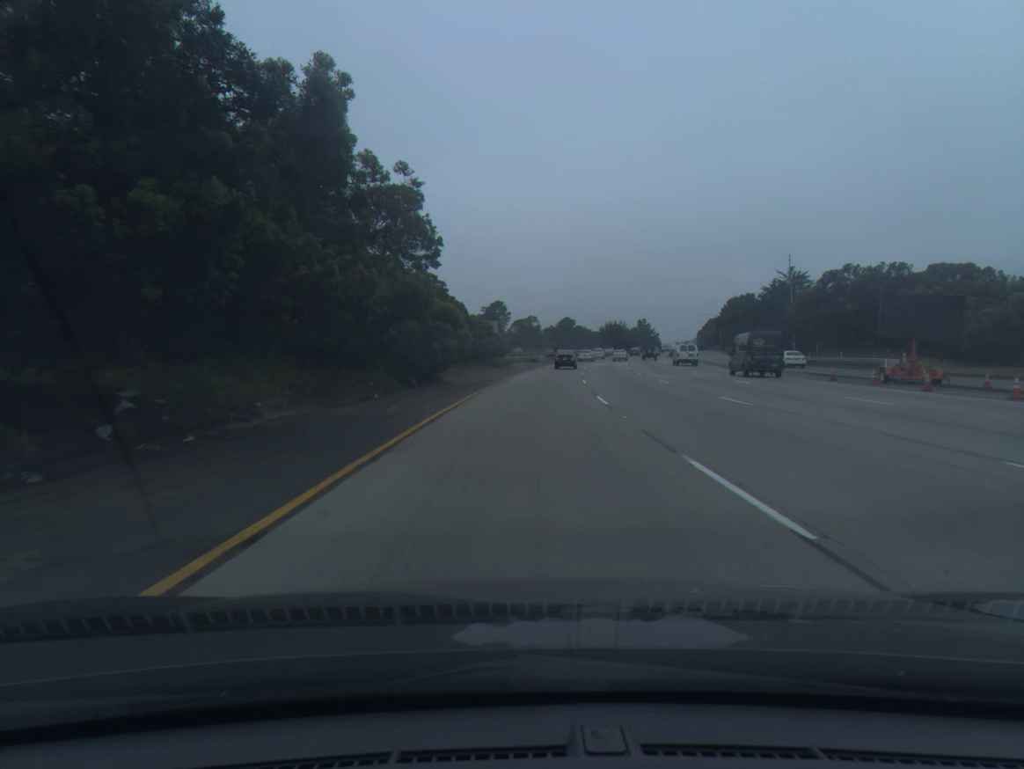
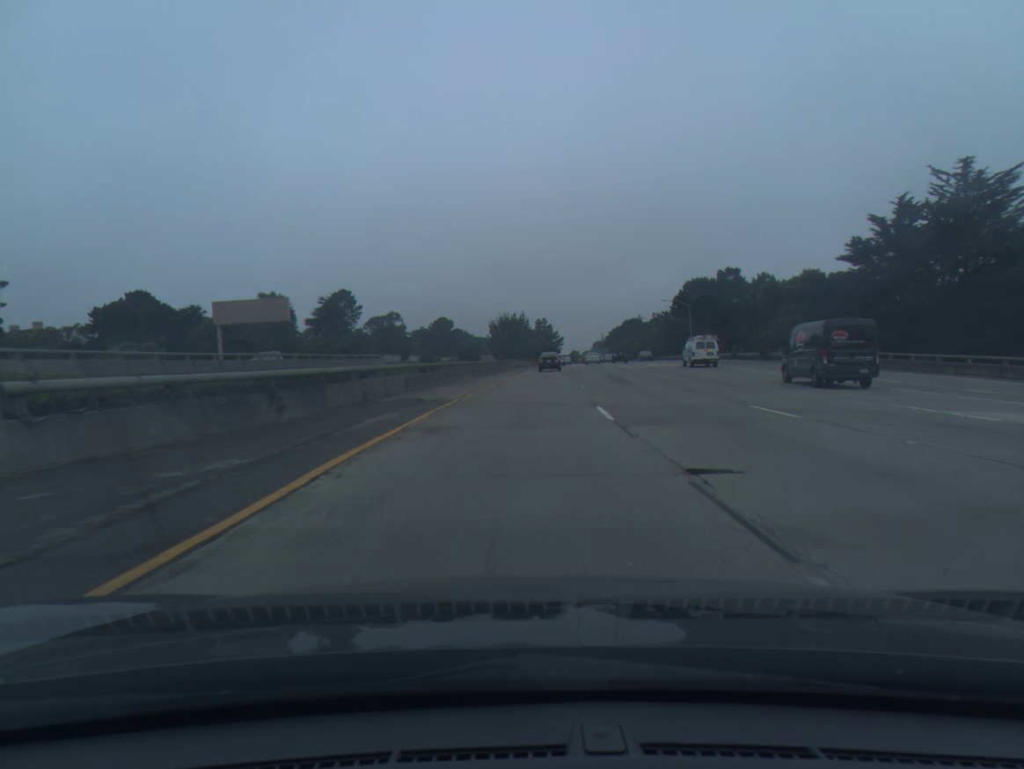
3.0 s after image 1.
(+7.4, +92.6) m; +9°
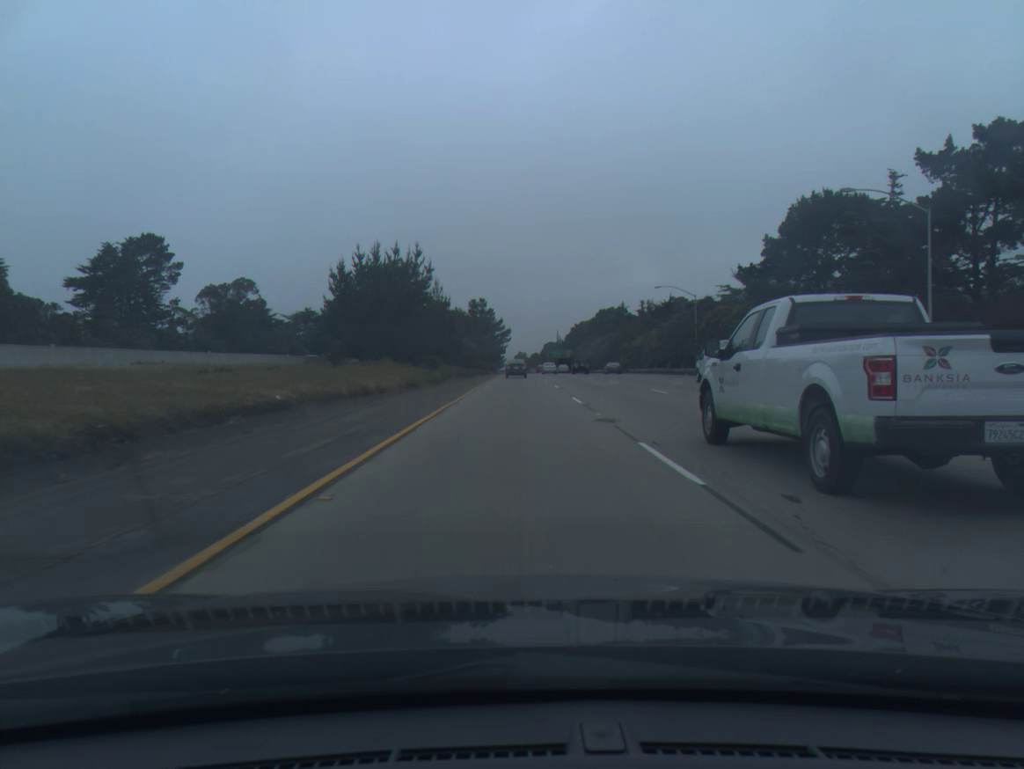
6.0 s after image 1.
(+4.7, +91.8) m; +4°
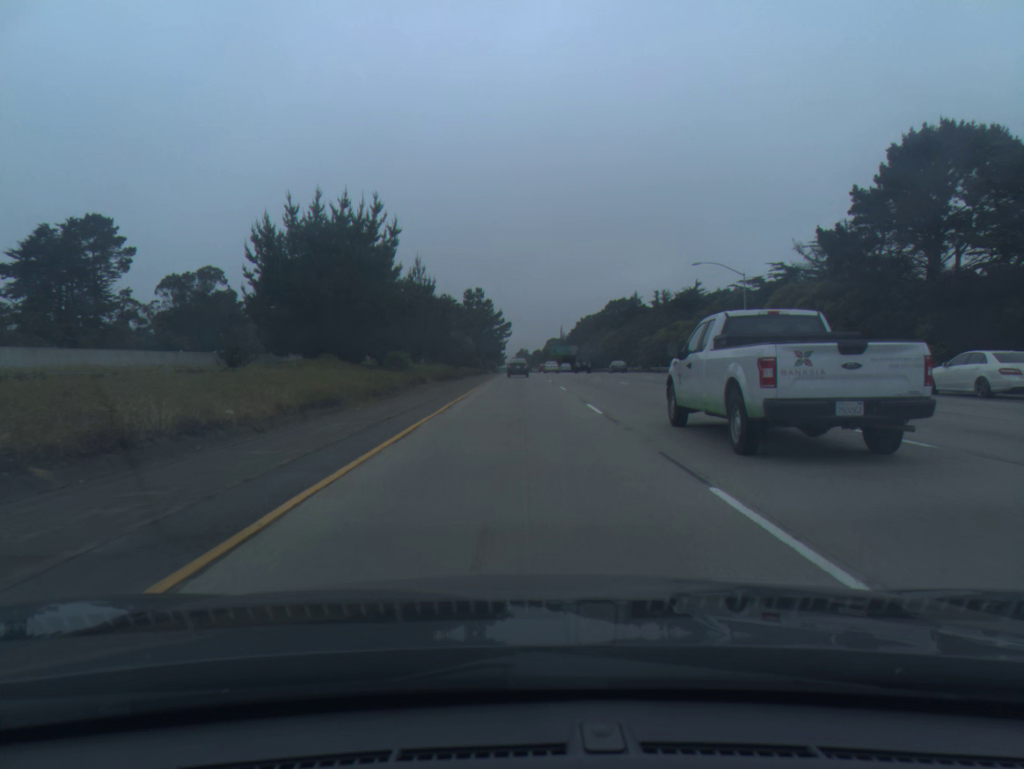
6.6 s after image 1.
(0.0, +18.7) m; 0°
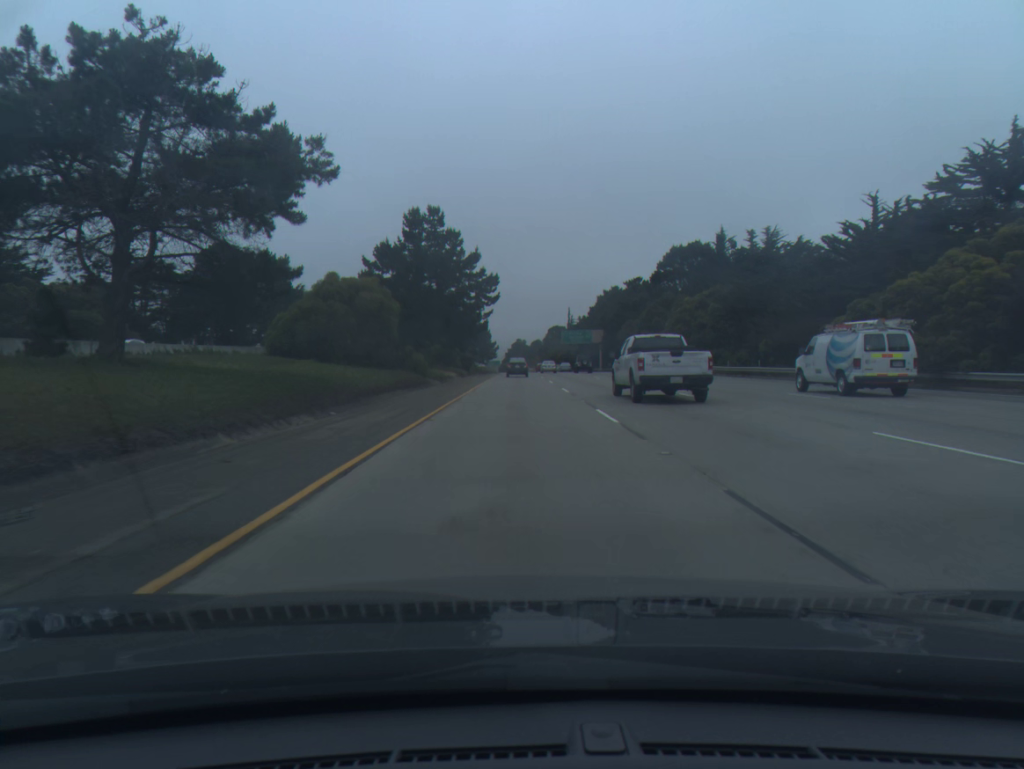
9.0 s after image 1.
(0.0, +74.8) m; 0°
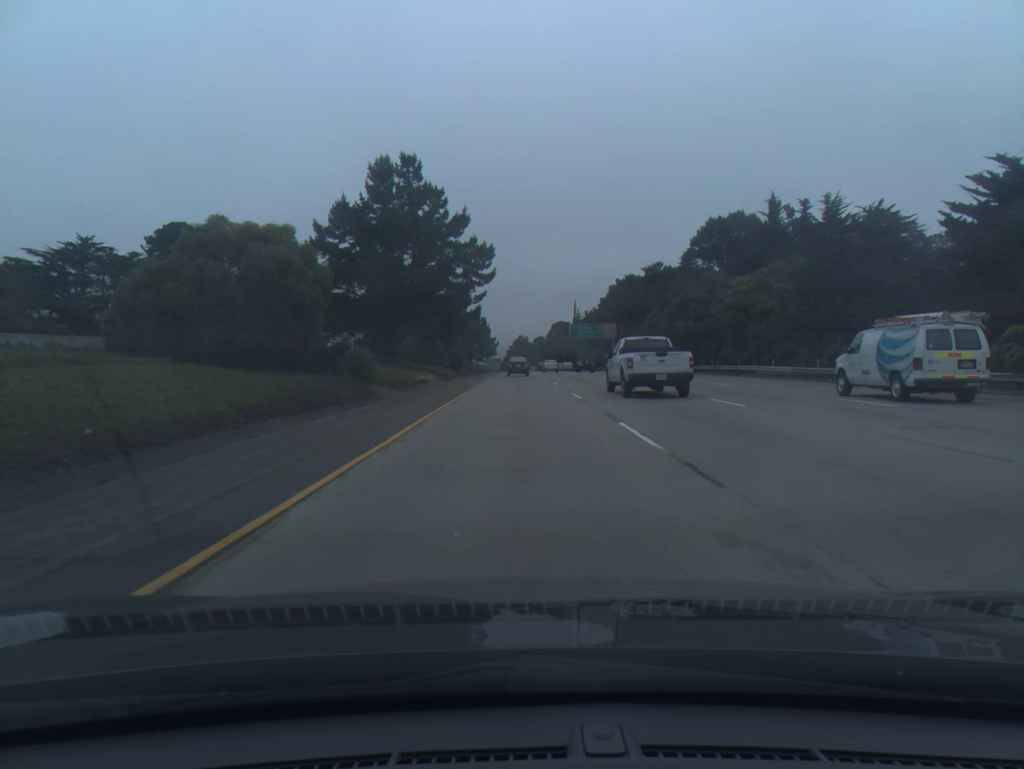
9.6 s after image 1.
(0.0, +18.7) m; 0°
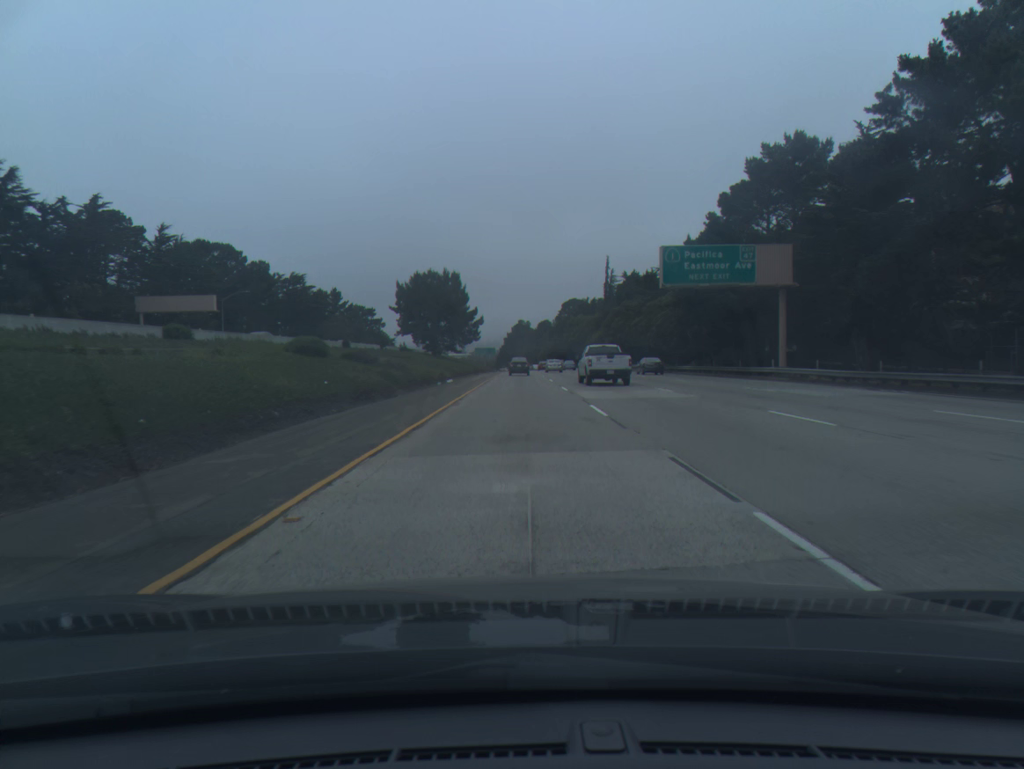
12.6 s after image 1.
(-0.1, +92.9) m; 0°
